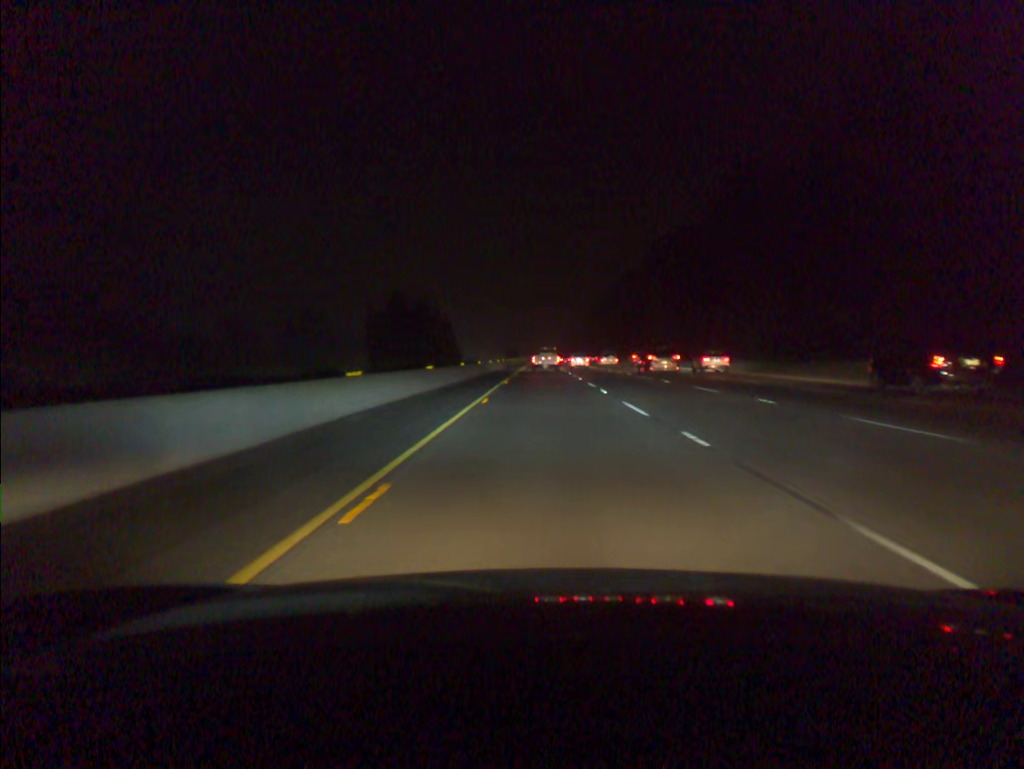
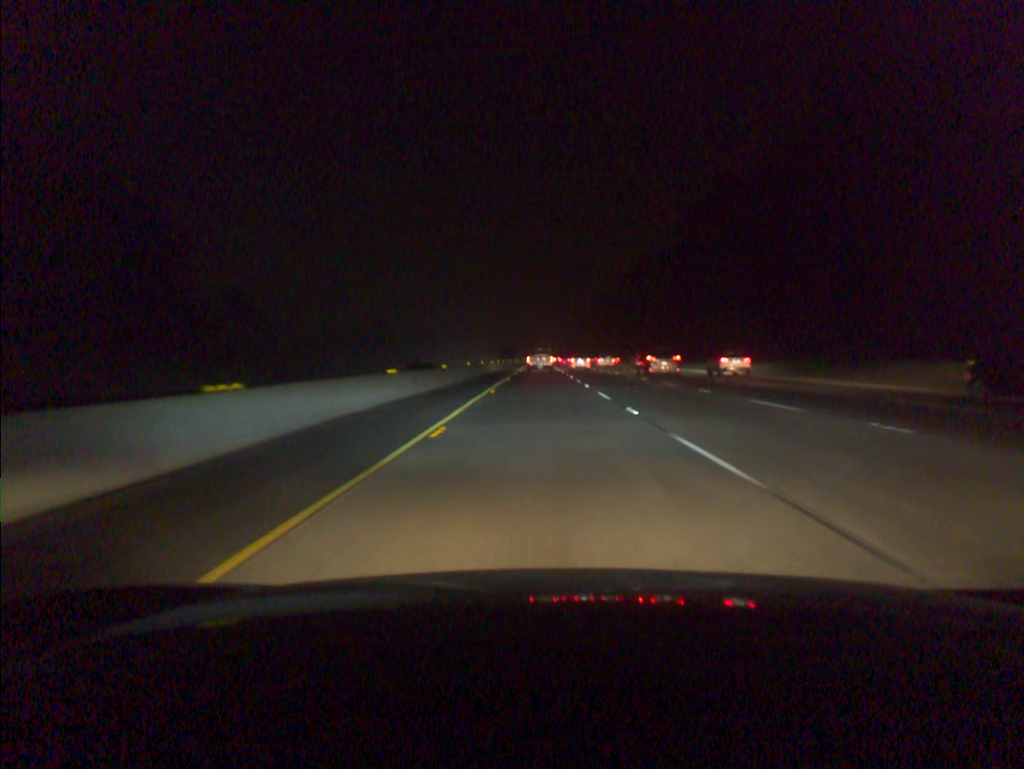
(+0.1, +37.5) m; 0°
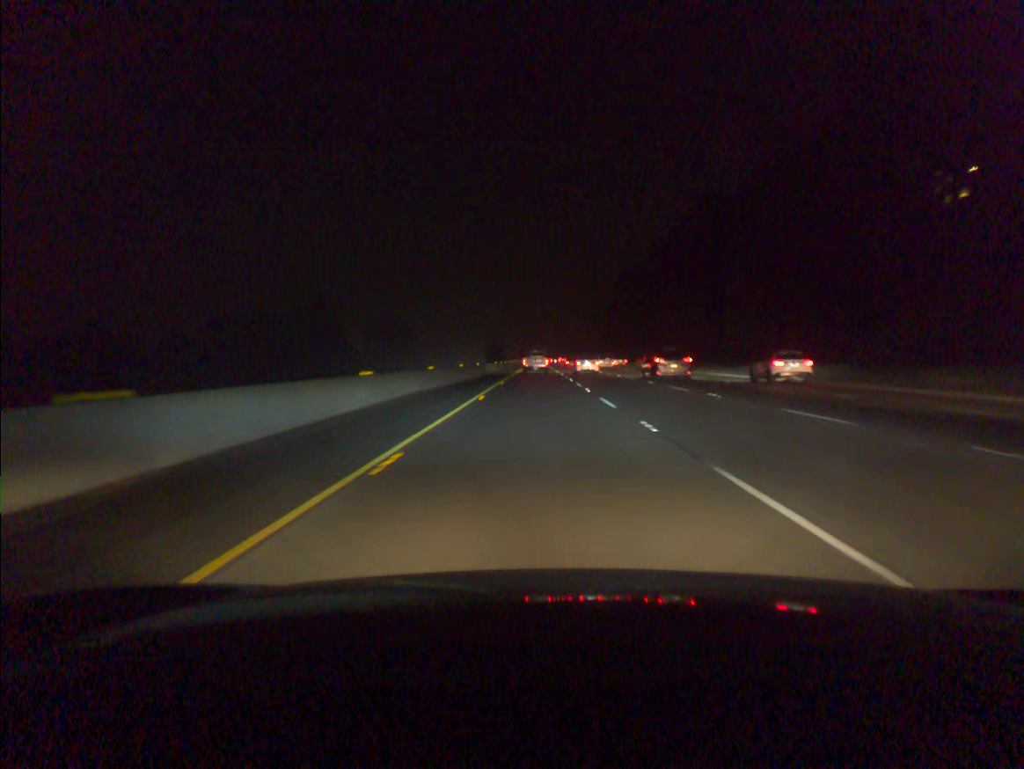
(-0.1, +76.5) m; 0°
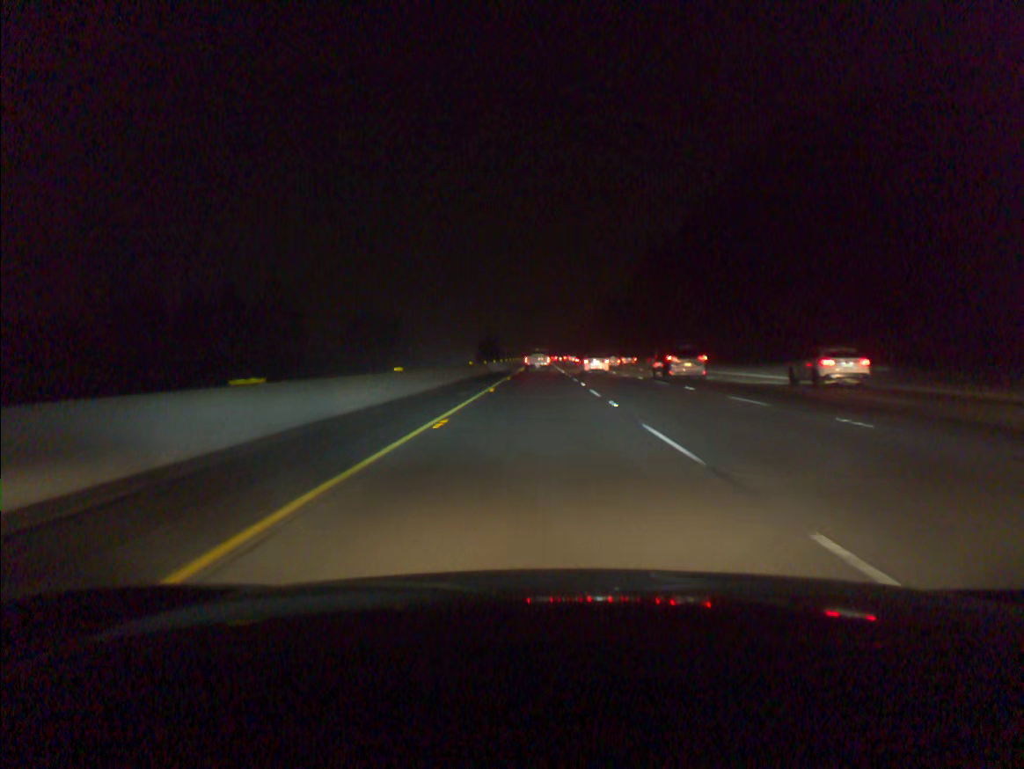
(-0.1, +38.9) m; 0°
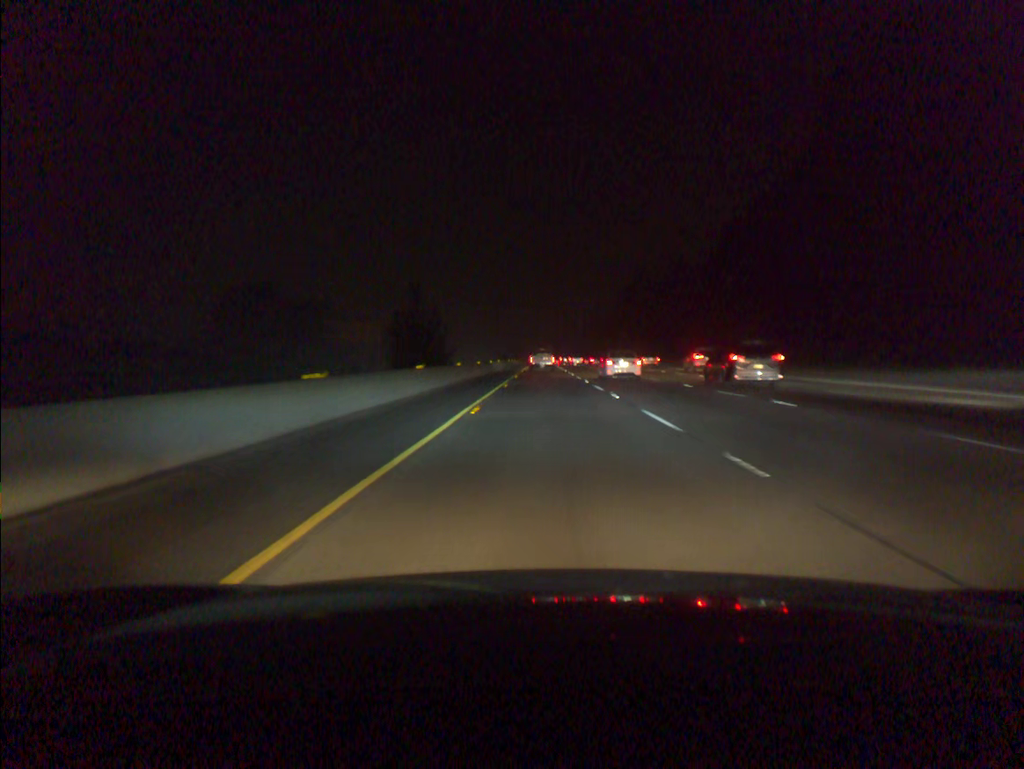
(-0.2, +99.1) m; 0°
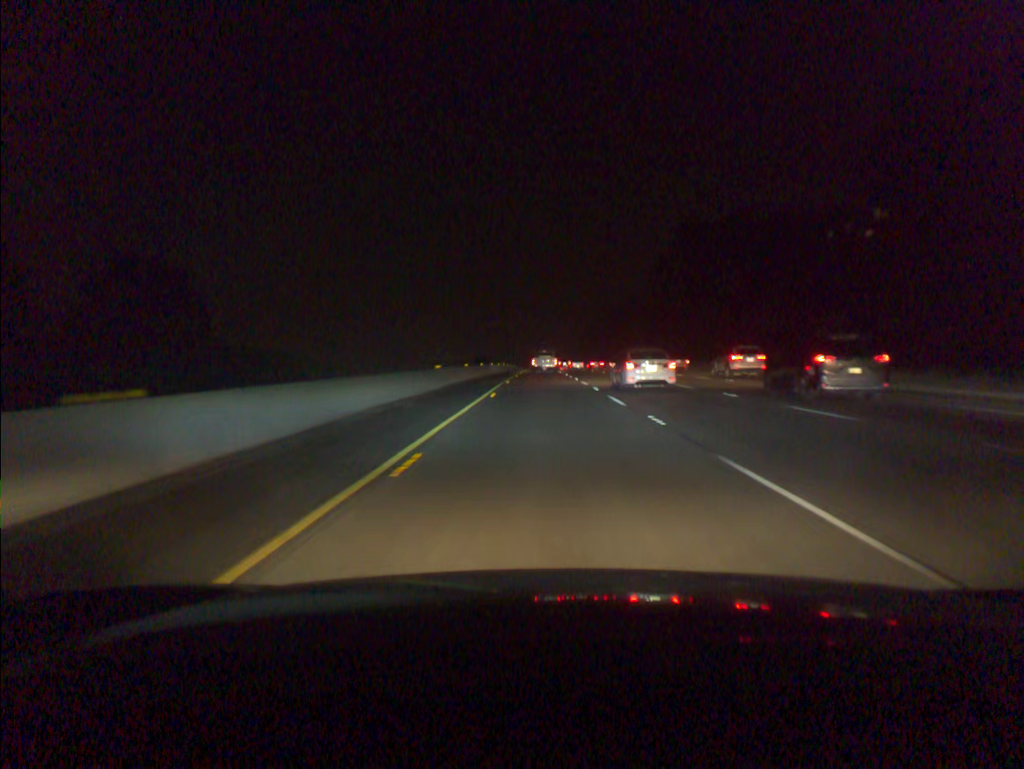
(+0.1, +80.9) m; 0°
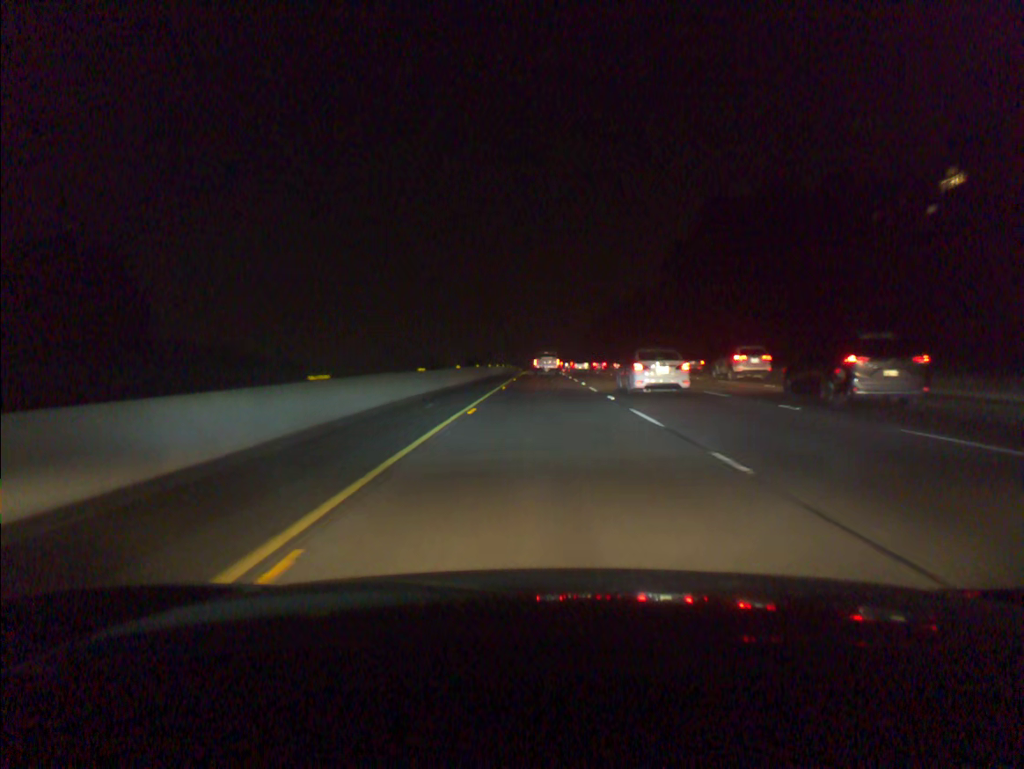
(0.0, +20.5) m; 0°
